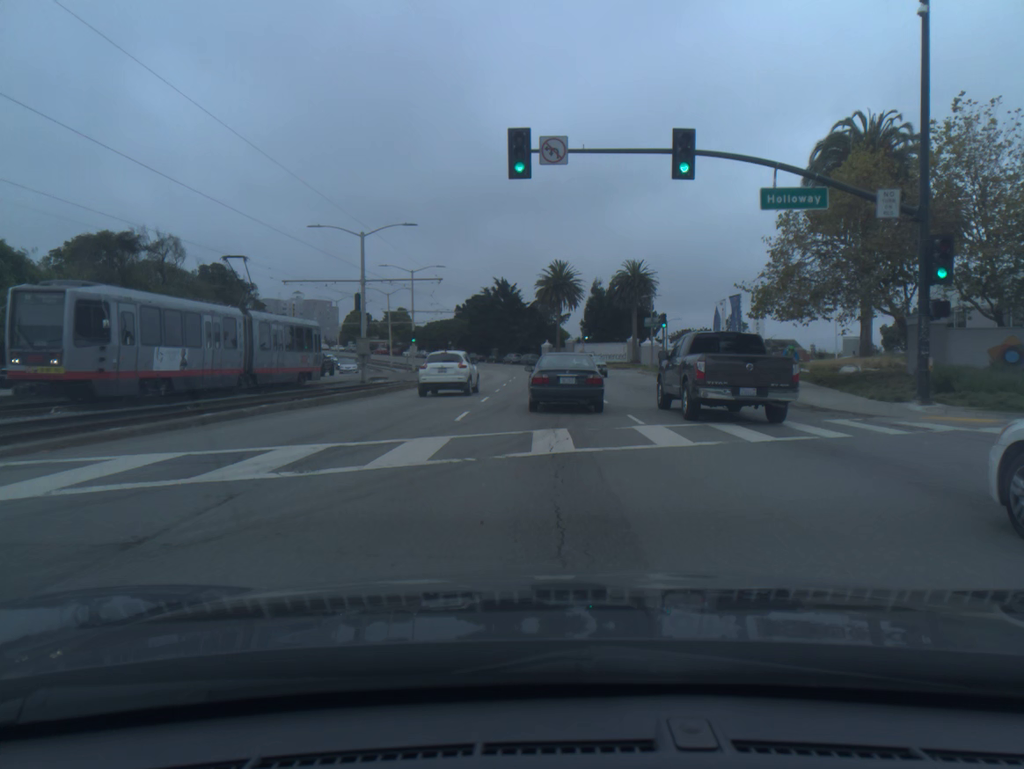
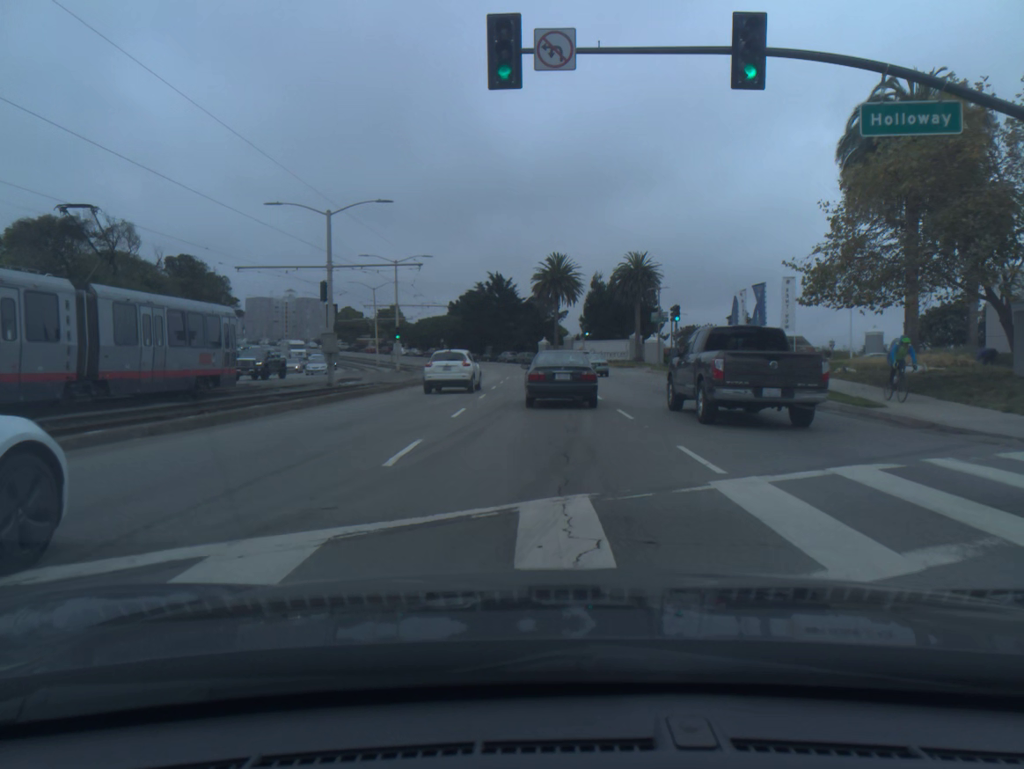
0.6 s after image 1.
(0.0, +6.7) m; 0°
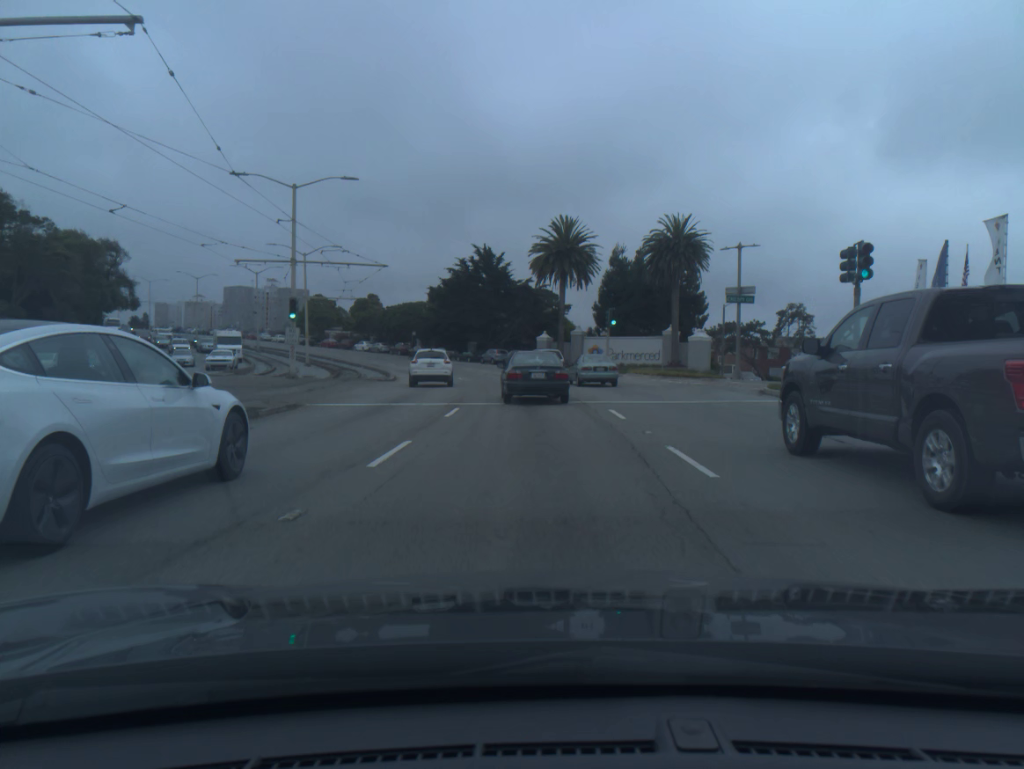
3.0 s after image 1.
(-0.1, +29.3) m; 0°
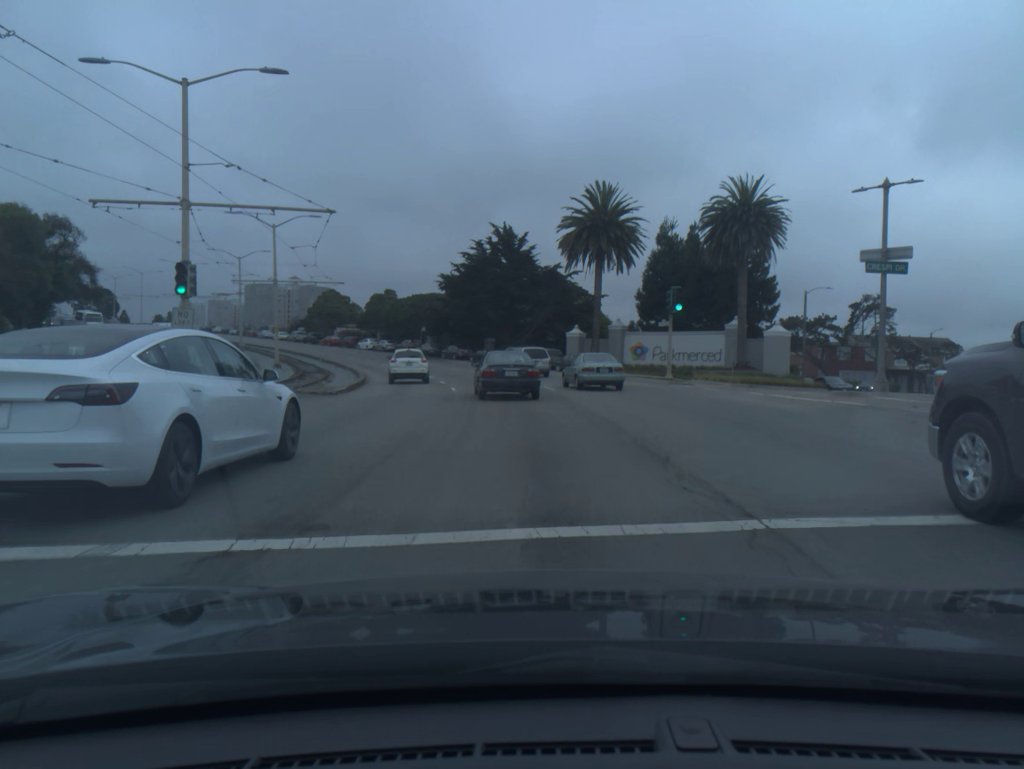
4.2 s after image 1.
(-0.2, +15.4) m; -2°
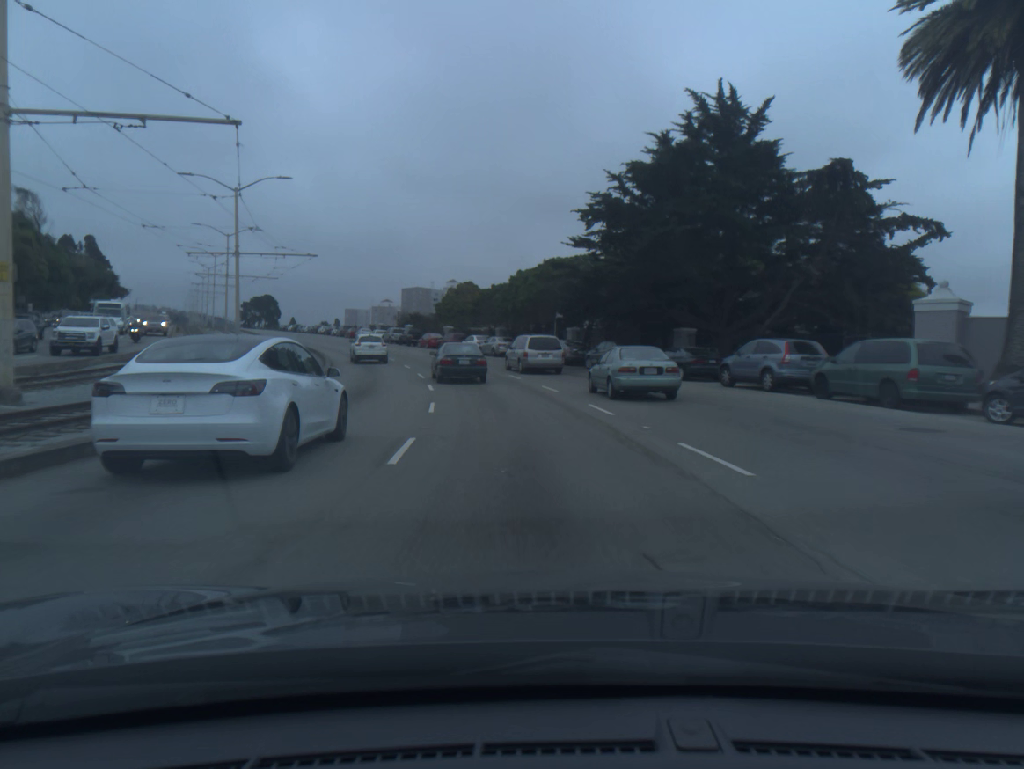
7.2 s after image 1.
(-3.7, +41.5) m; -12°
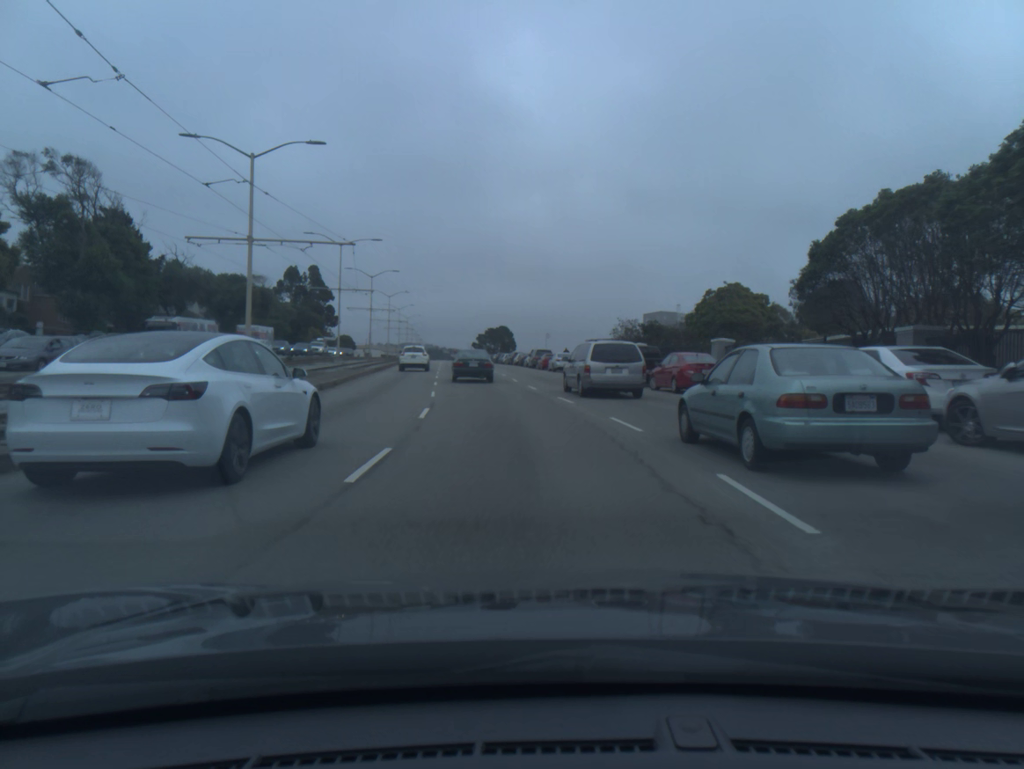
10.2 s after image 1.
(-6.1, +45.9) m; -18°
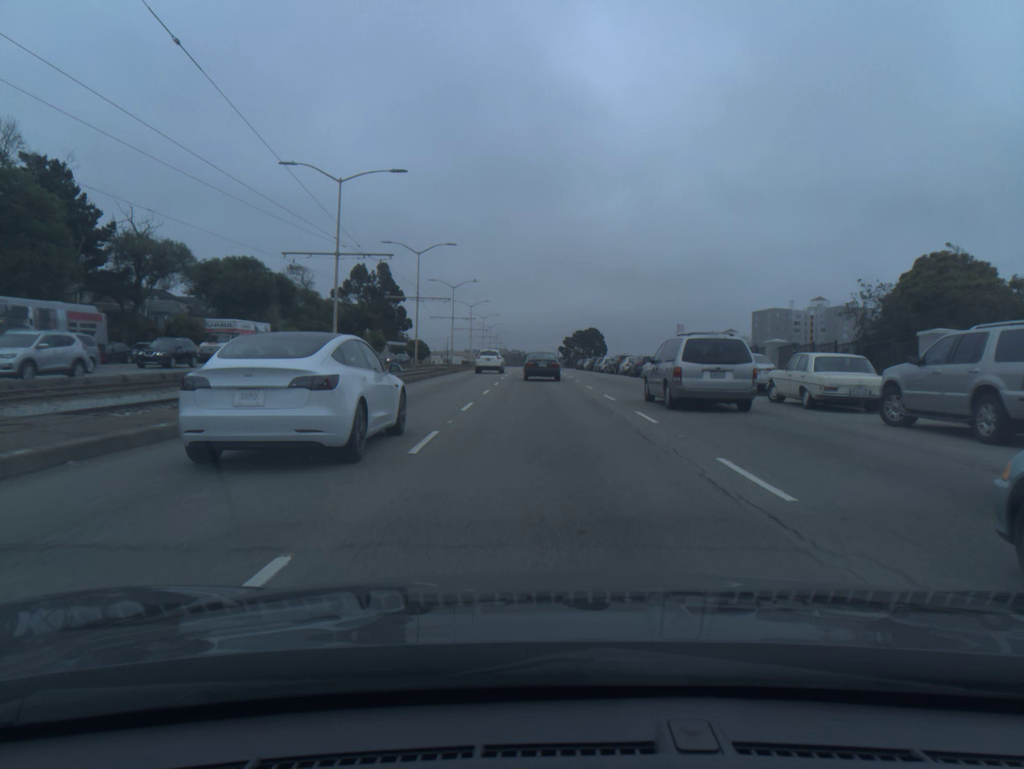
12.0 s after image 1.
(-2.1, +28.0) m; -6°
